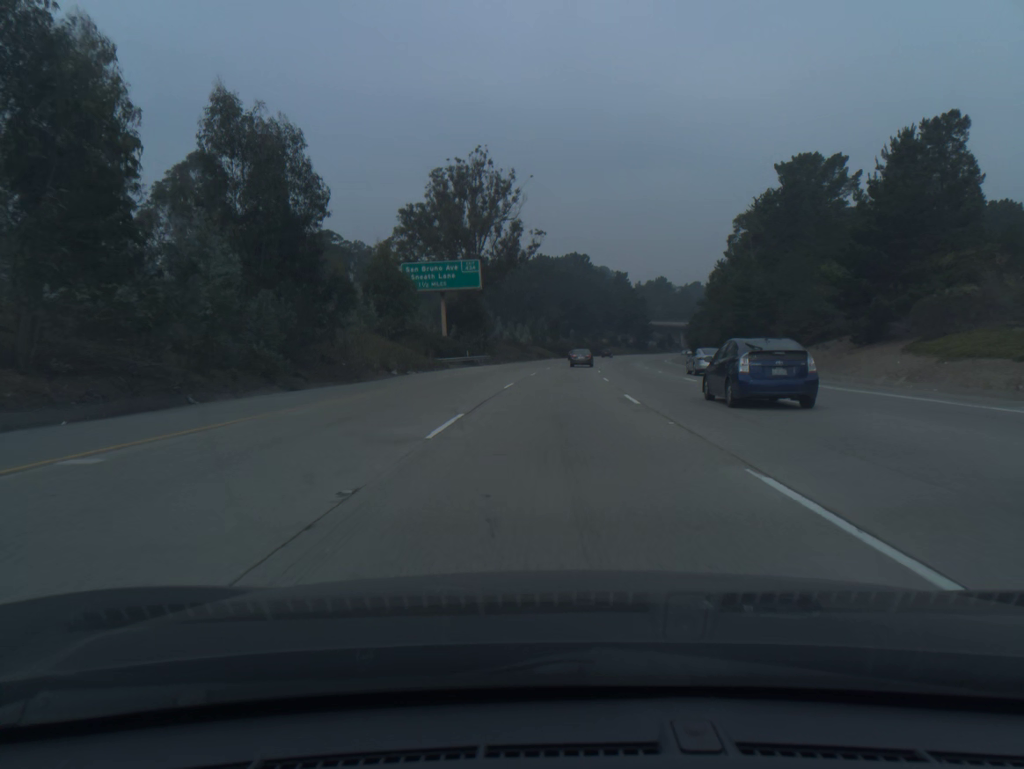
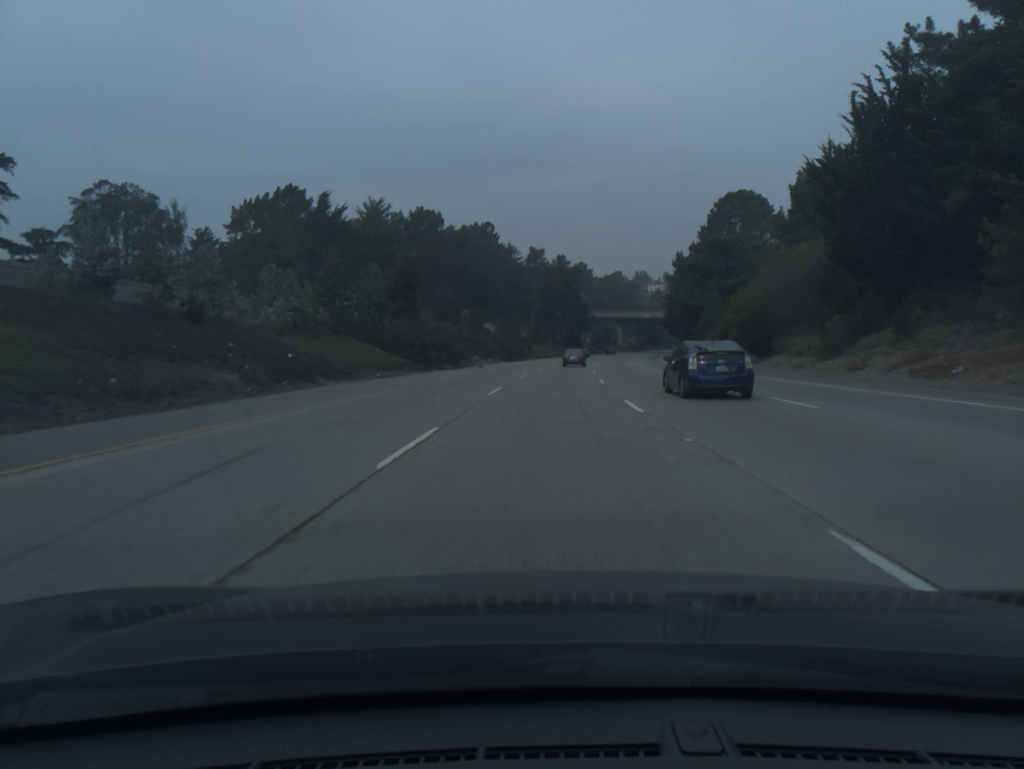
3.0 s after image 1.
(+5.4, +90.4) m; +7°
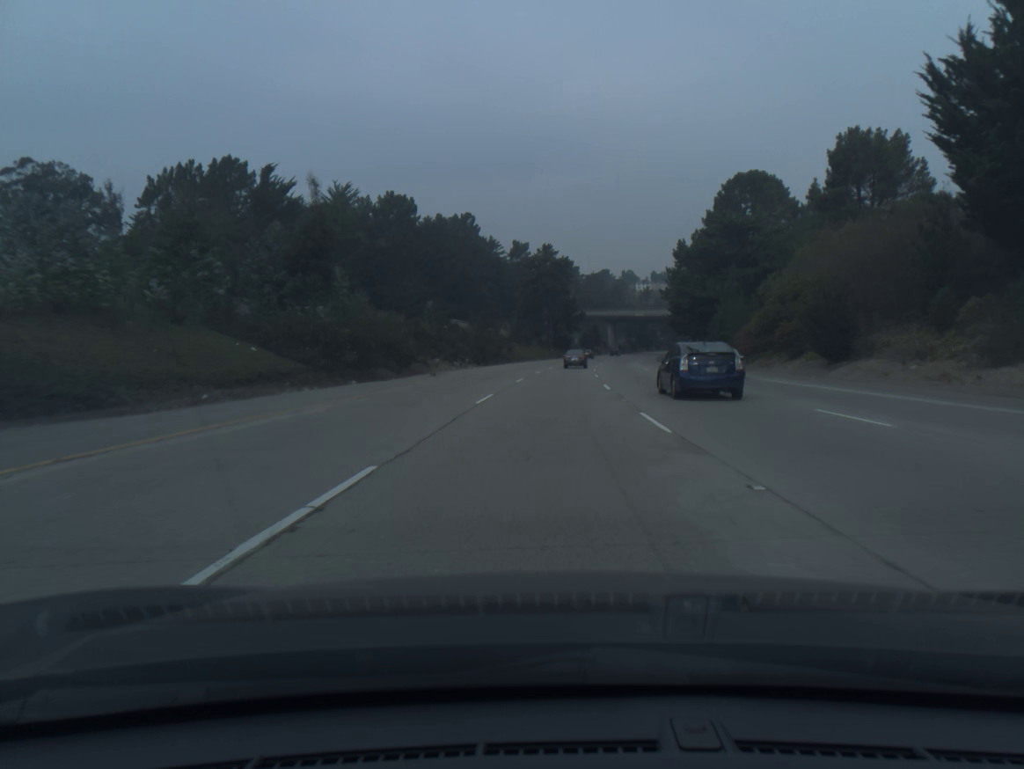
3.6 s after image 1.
(+0.2, +18.2) m; +1°
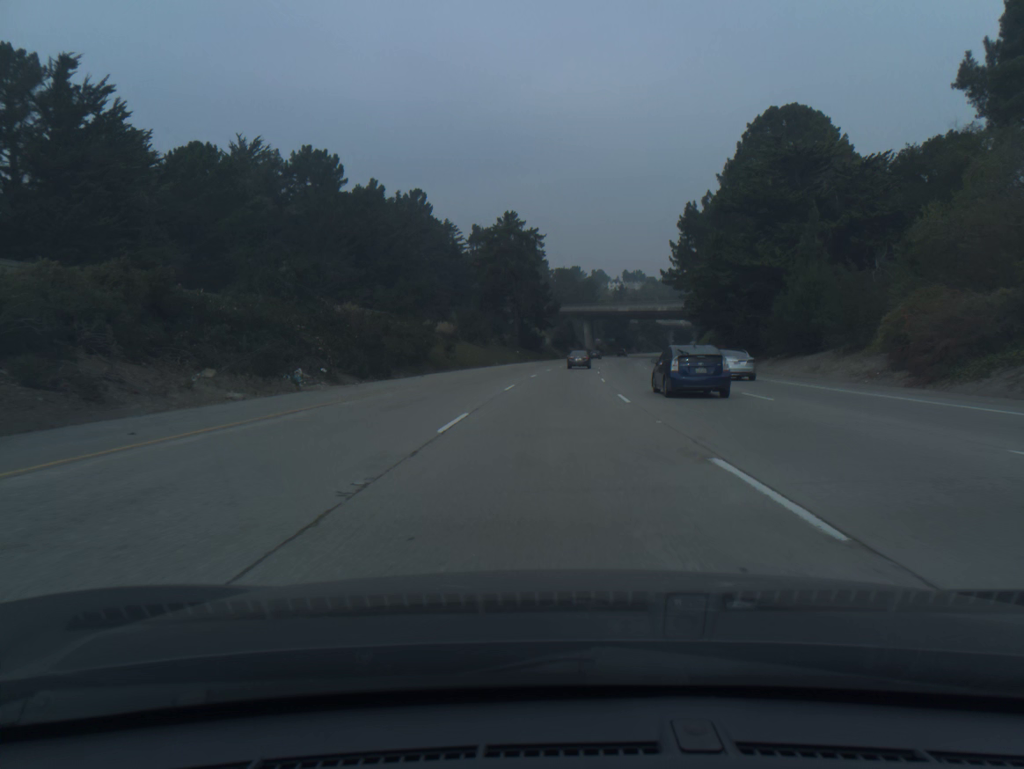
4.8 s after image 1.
(+0.7, +36.2) m; +2°
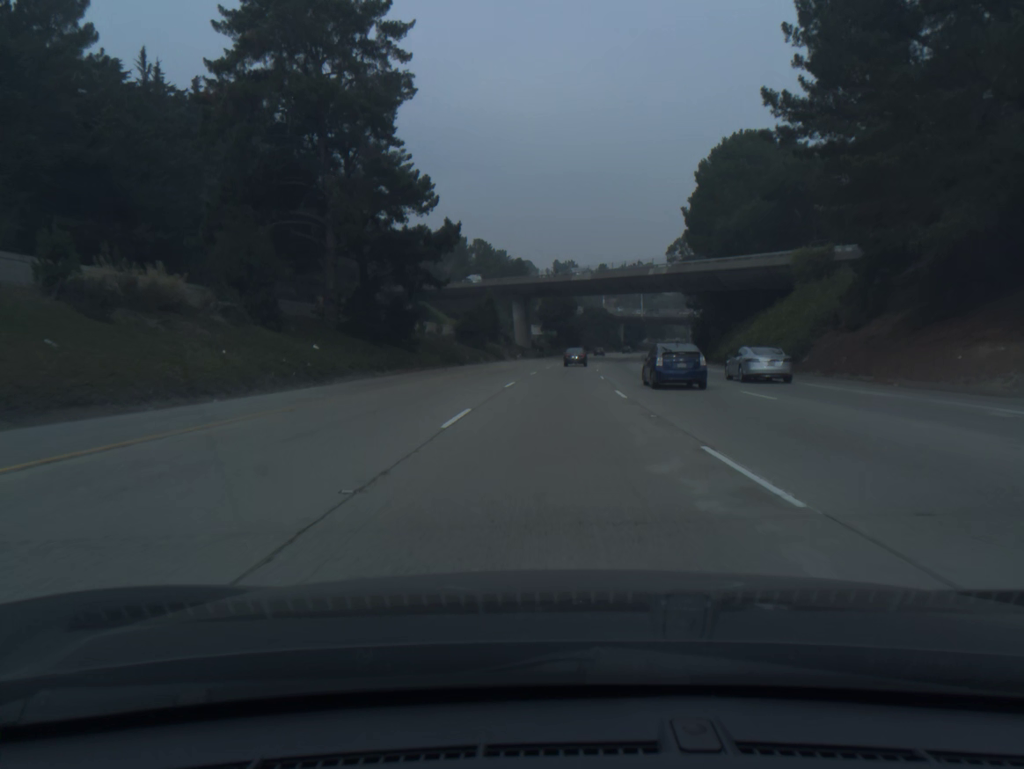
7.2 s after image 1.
(+3.3, +72.3) m; +5°
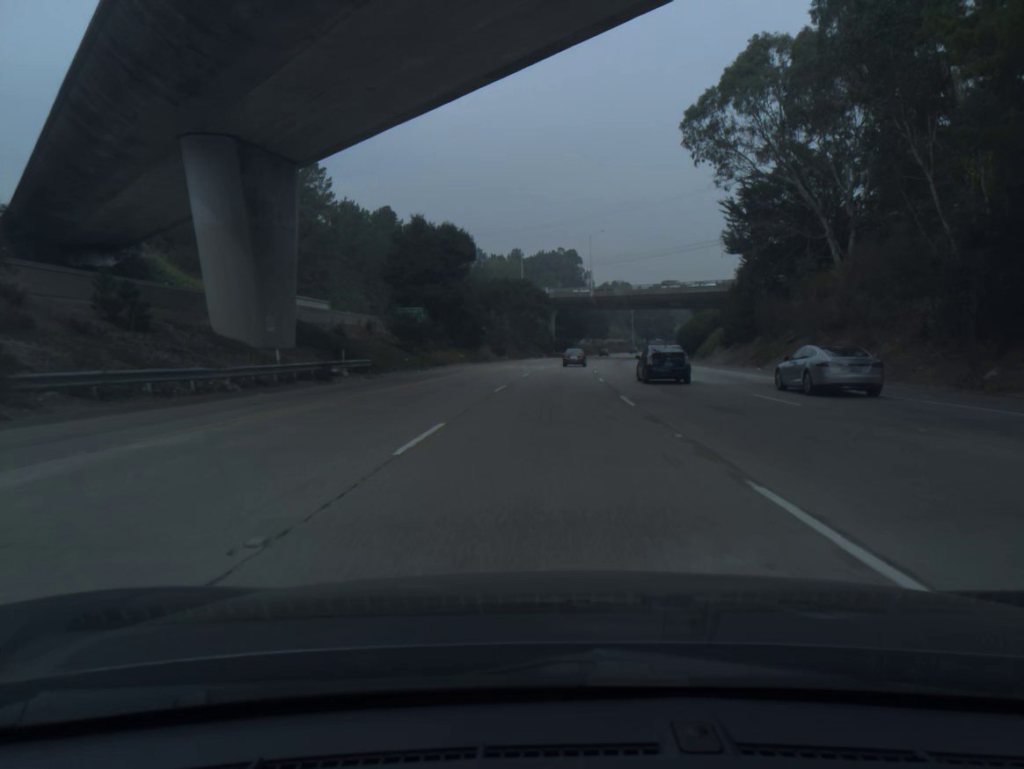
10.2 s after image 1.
(+5.2, +90.5) m; +6°
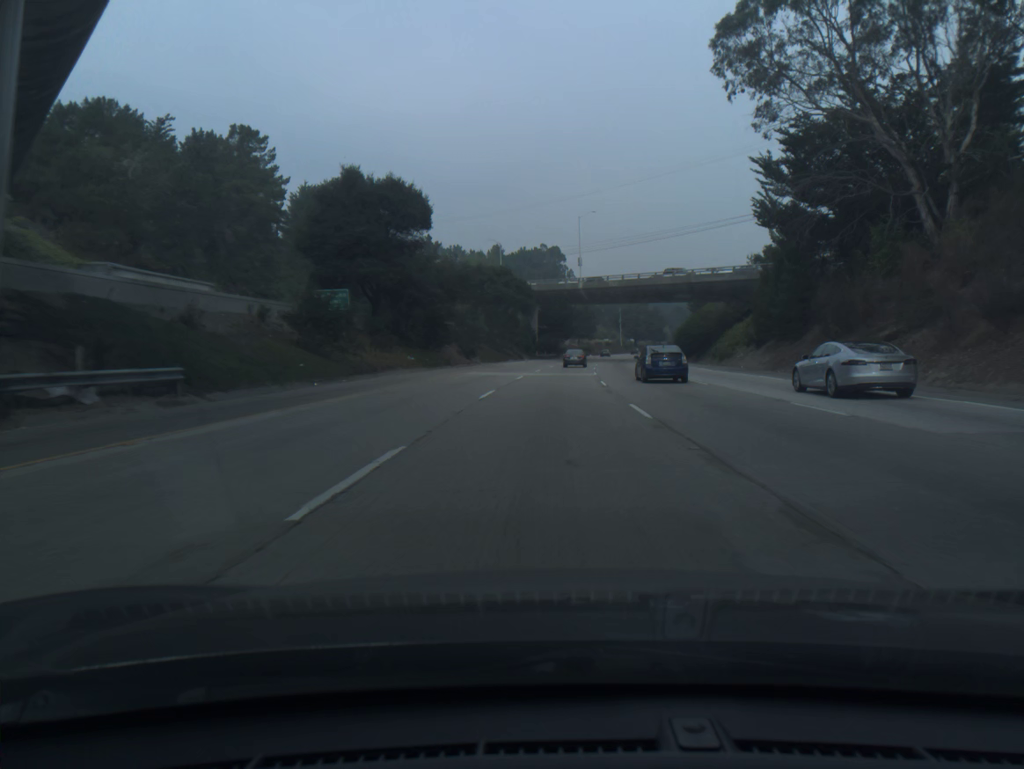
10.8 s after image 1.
(+0.2, +18.2) m; +1°
